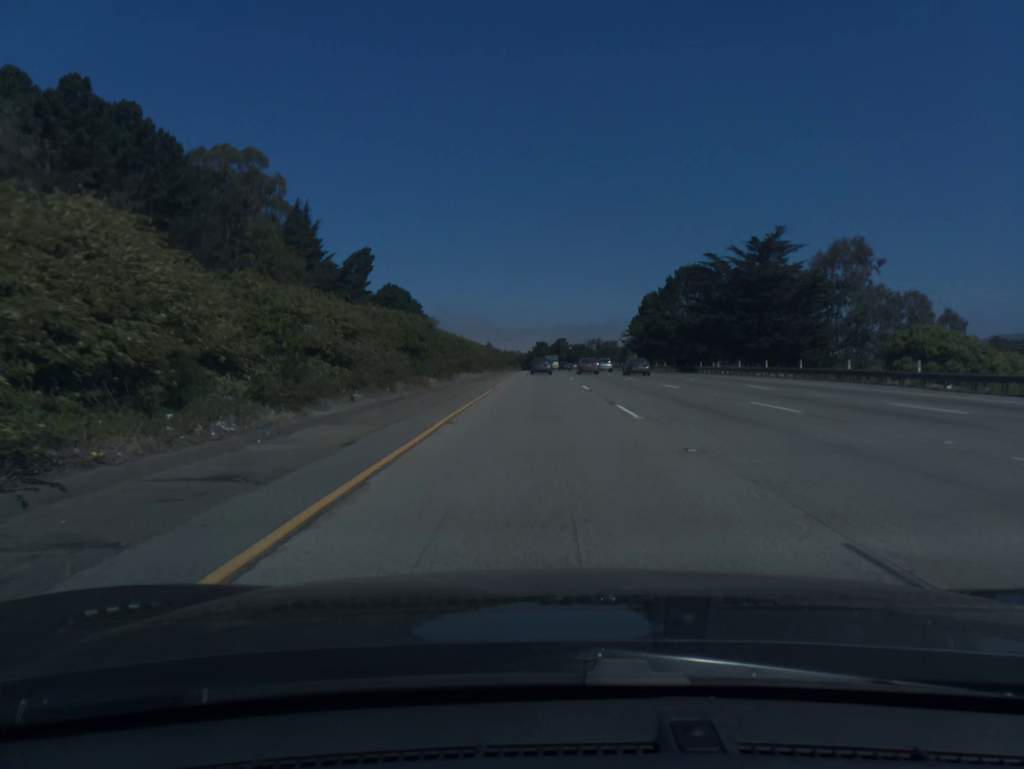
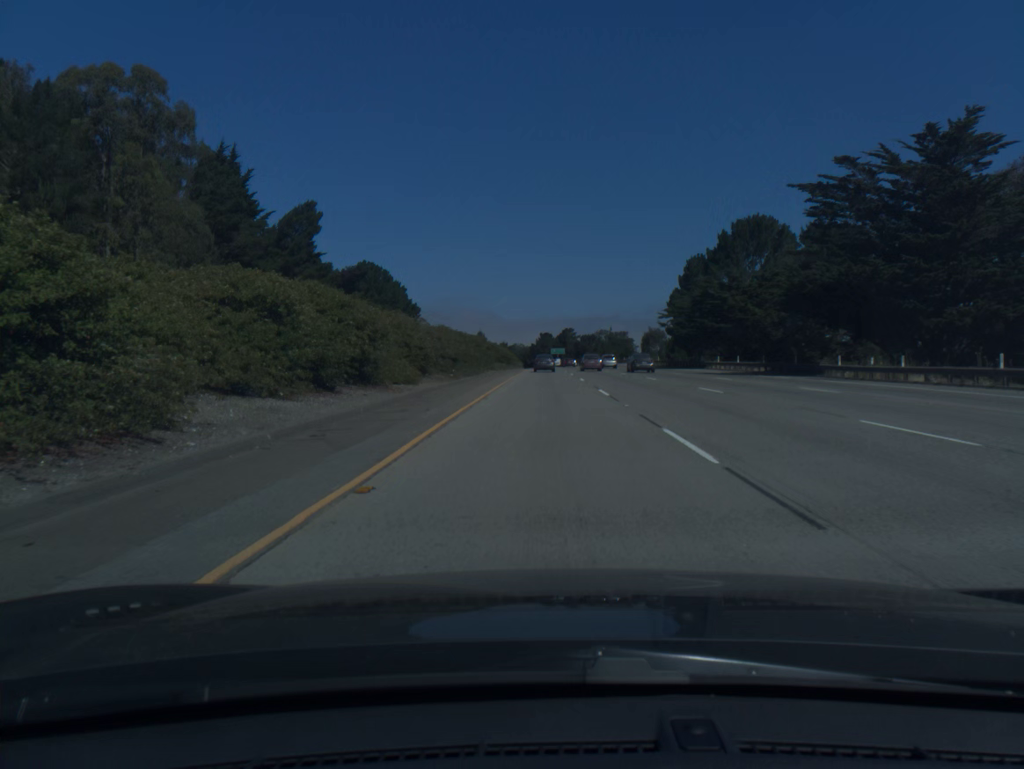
(-0.1, +36.1) m; 0°
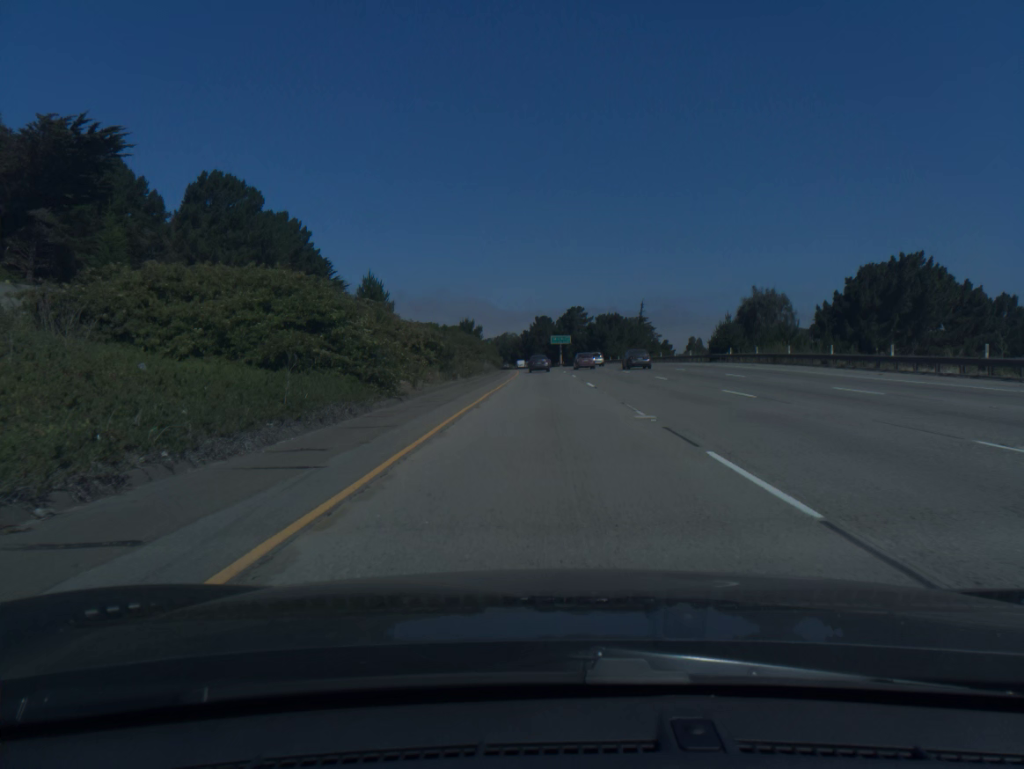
(+0.1, +90.6) m; 0°
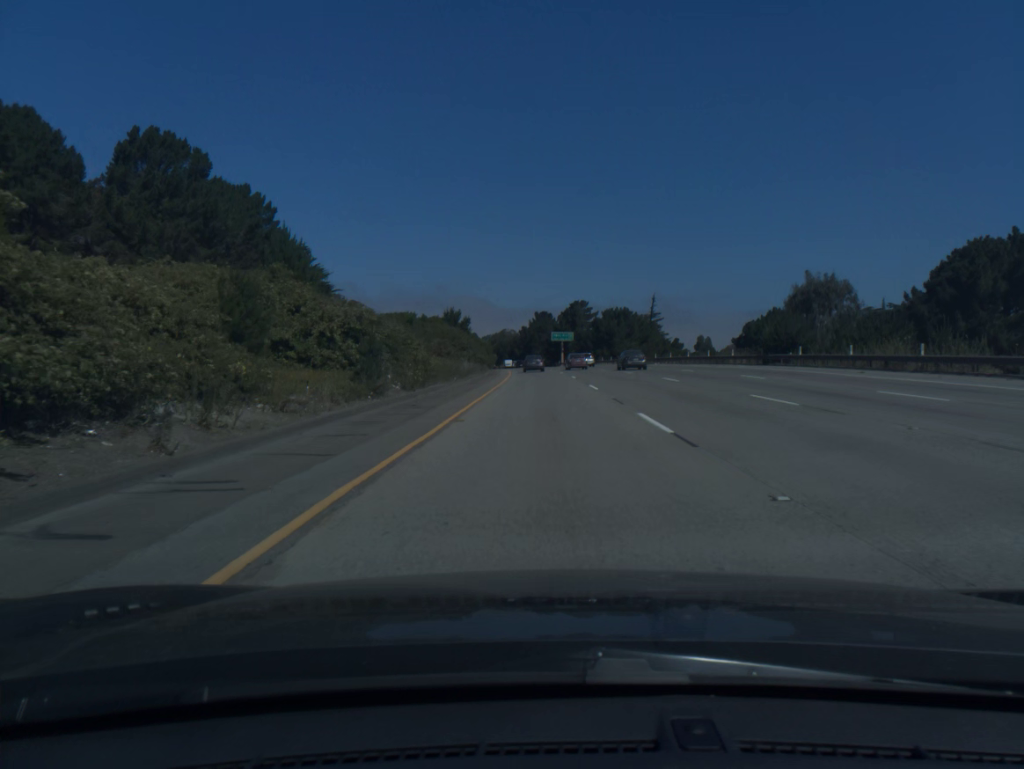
(0.0, +18.2) m; 0°
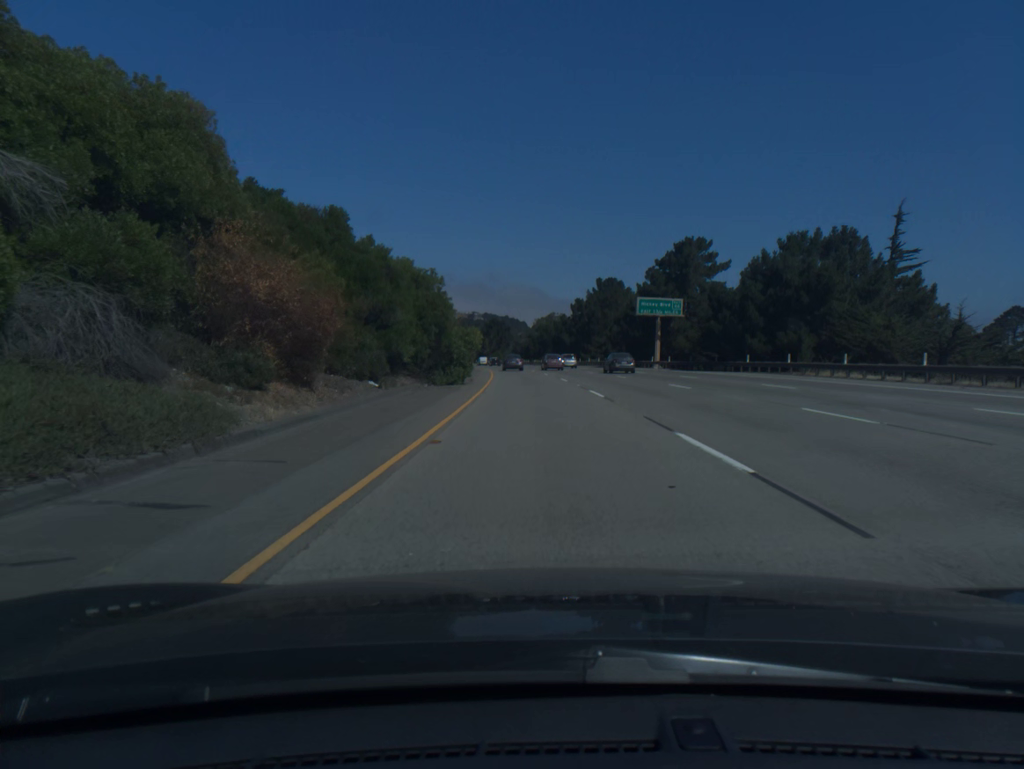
(-2.2, +91.8) m; -4°
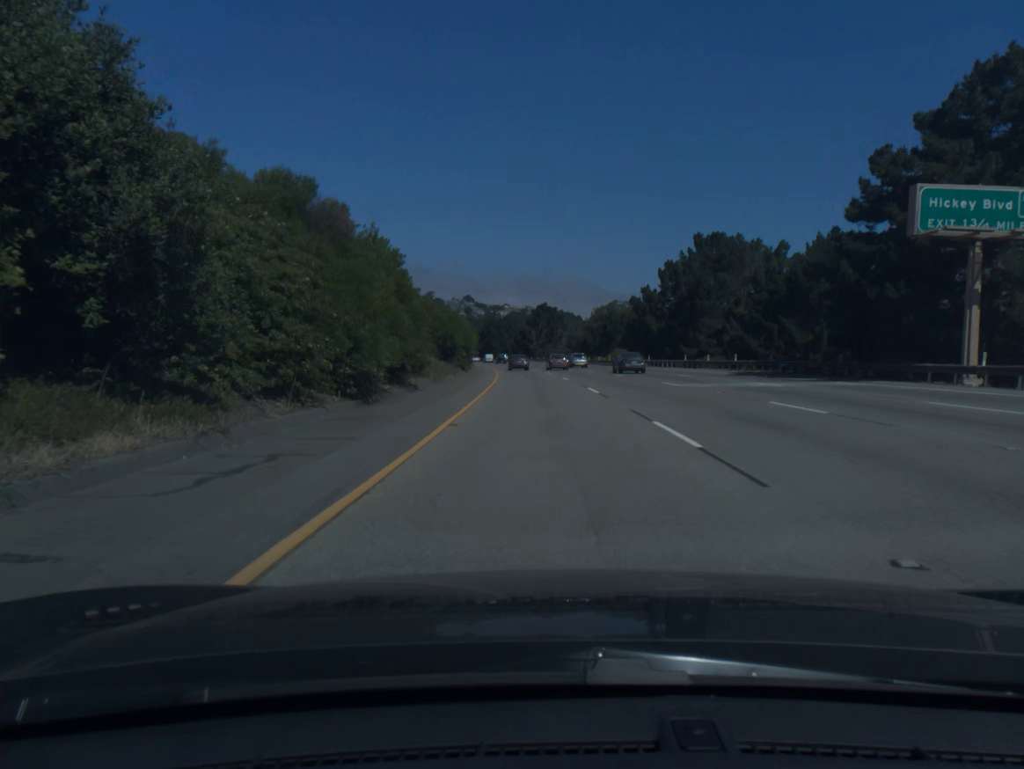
(-1.8, +55.8) m; -4°
